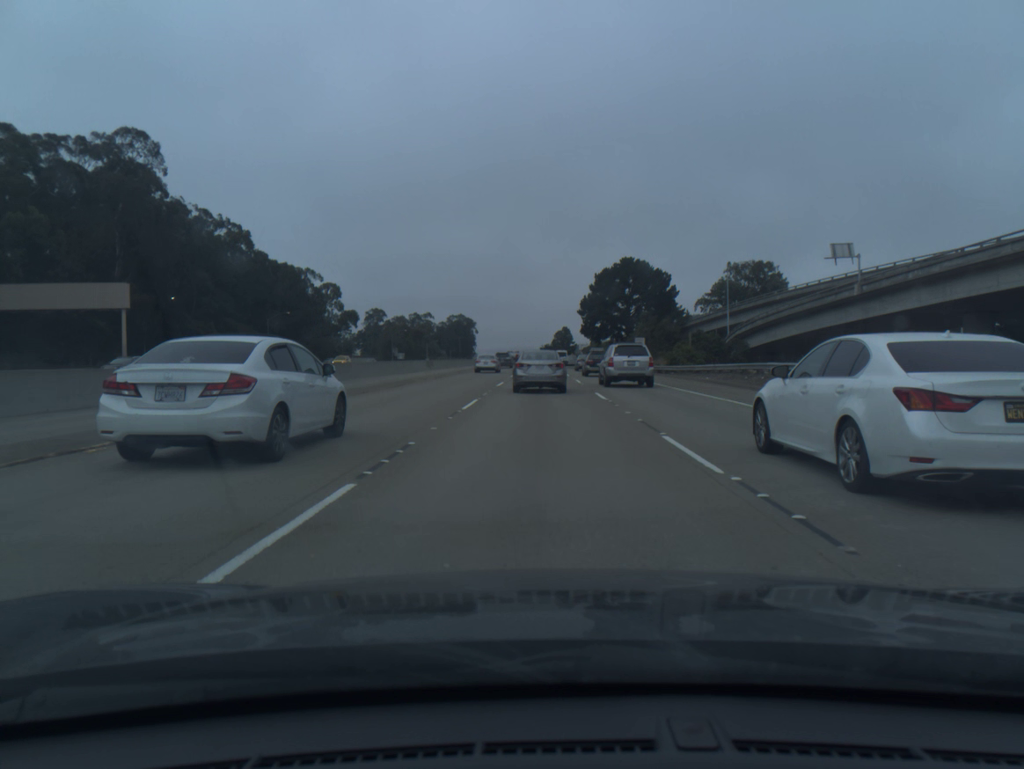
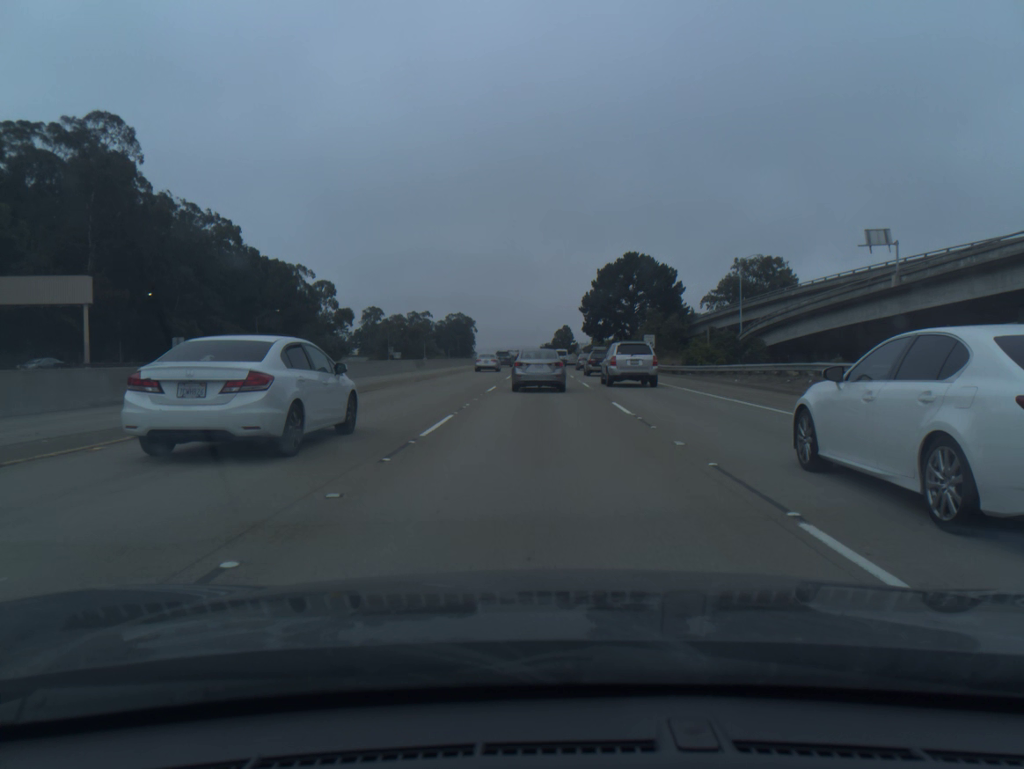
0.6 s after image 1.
(0.0, +6.3) m; 0°
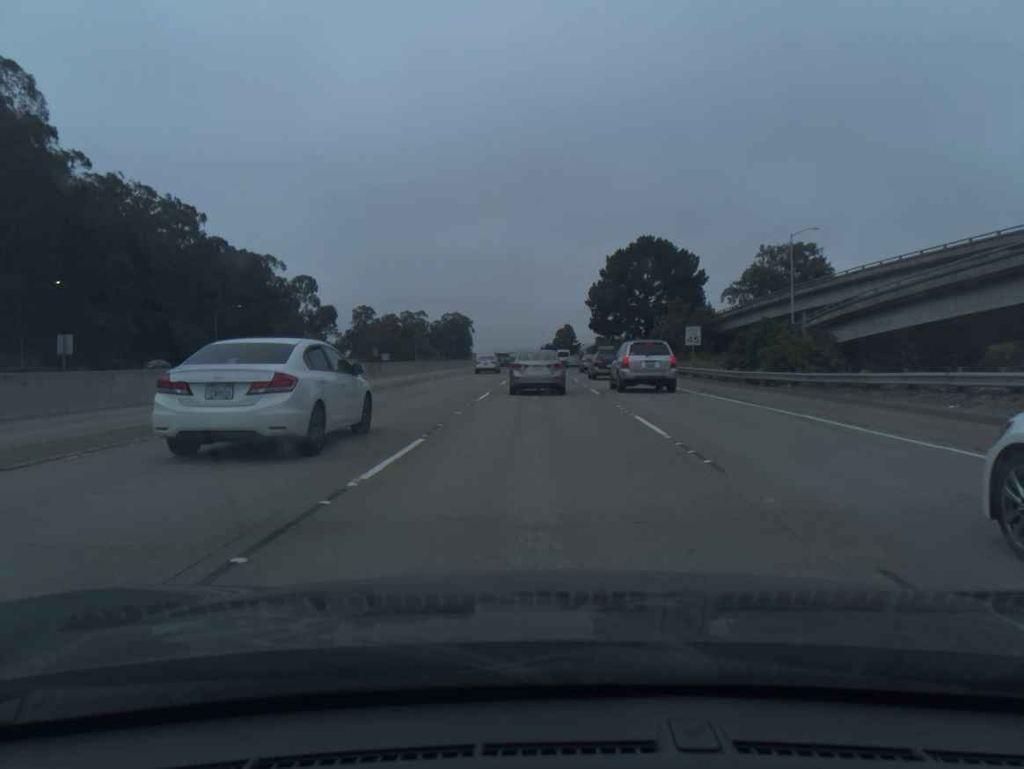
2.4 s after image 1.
(0.0, +18.9) m; 0°
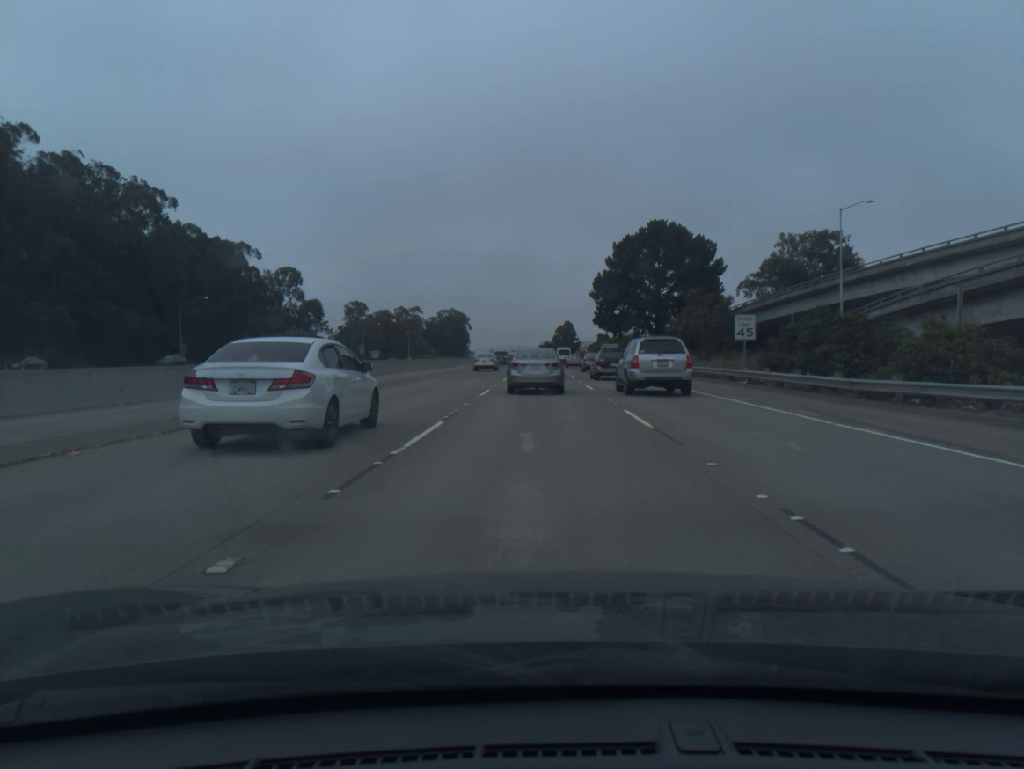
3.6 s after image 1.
(0.0, +12.3) m; 0°
